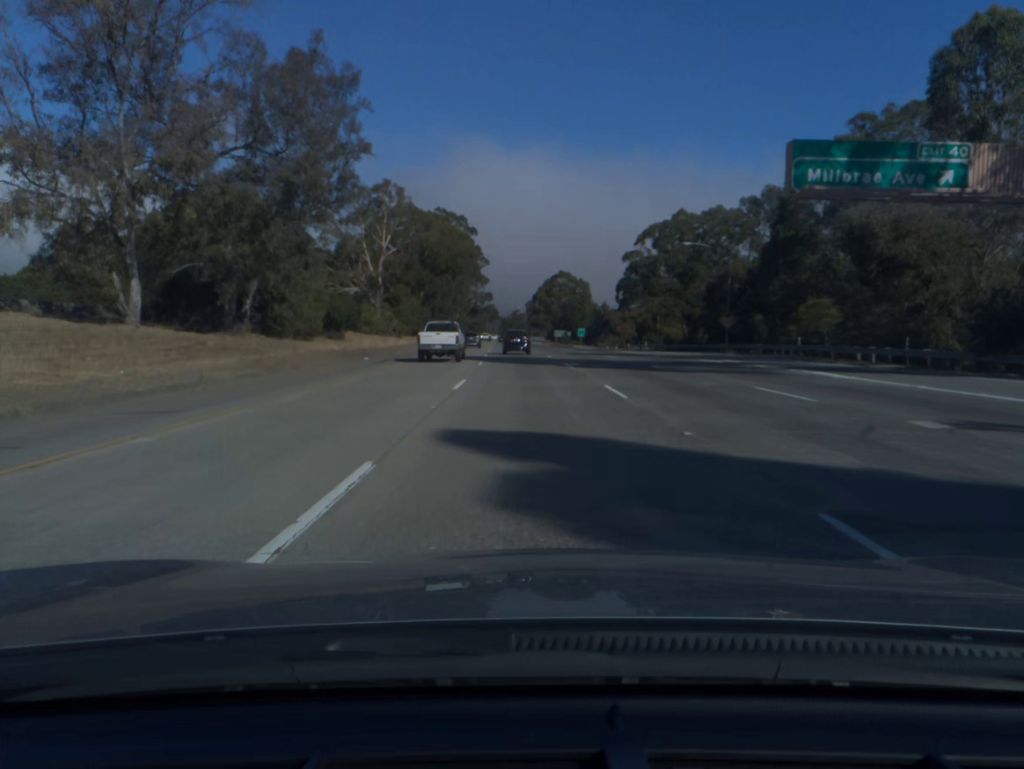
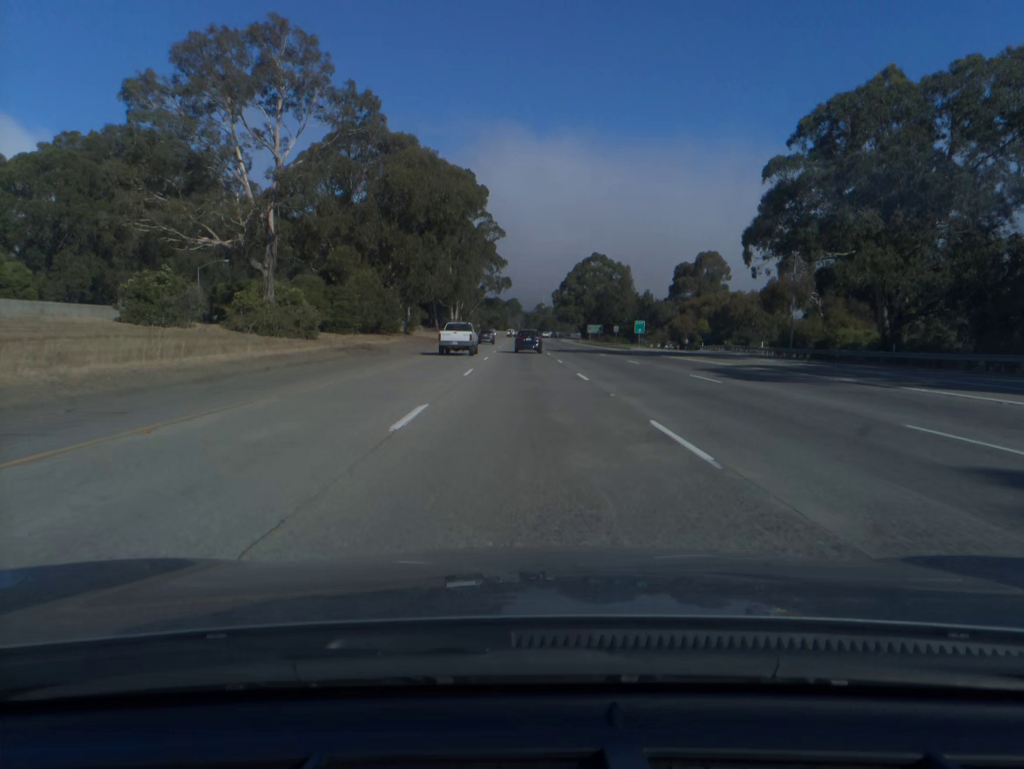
(-0.7, +52.1) m; -2°
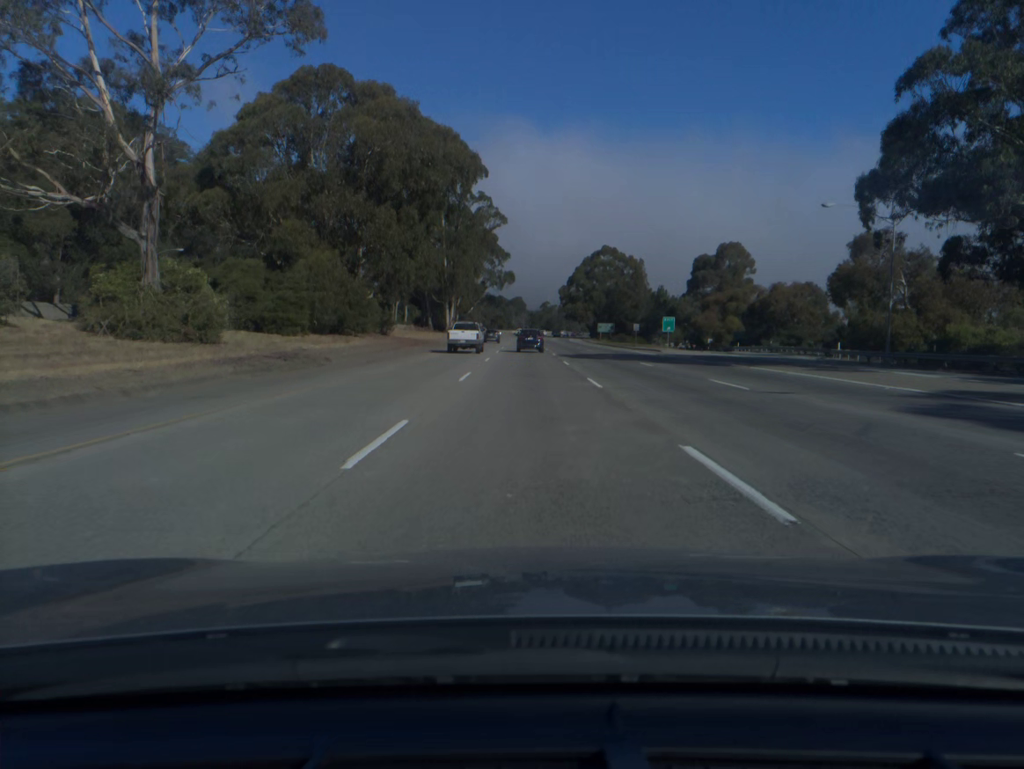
(-0.1, +17.3) m; 0°
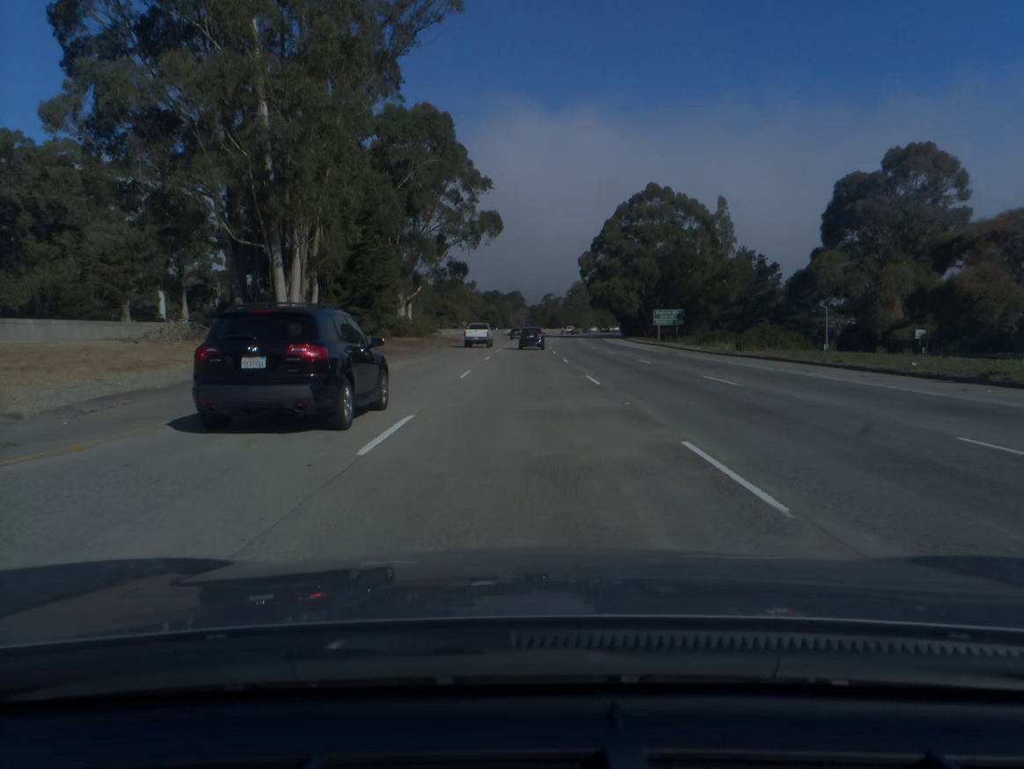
(-0.1, +87.1) m; 0°
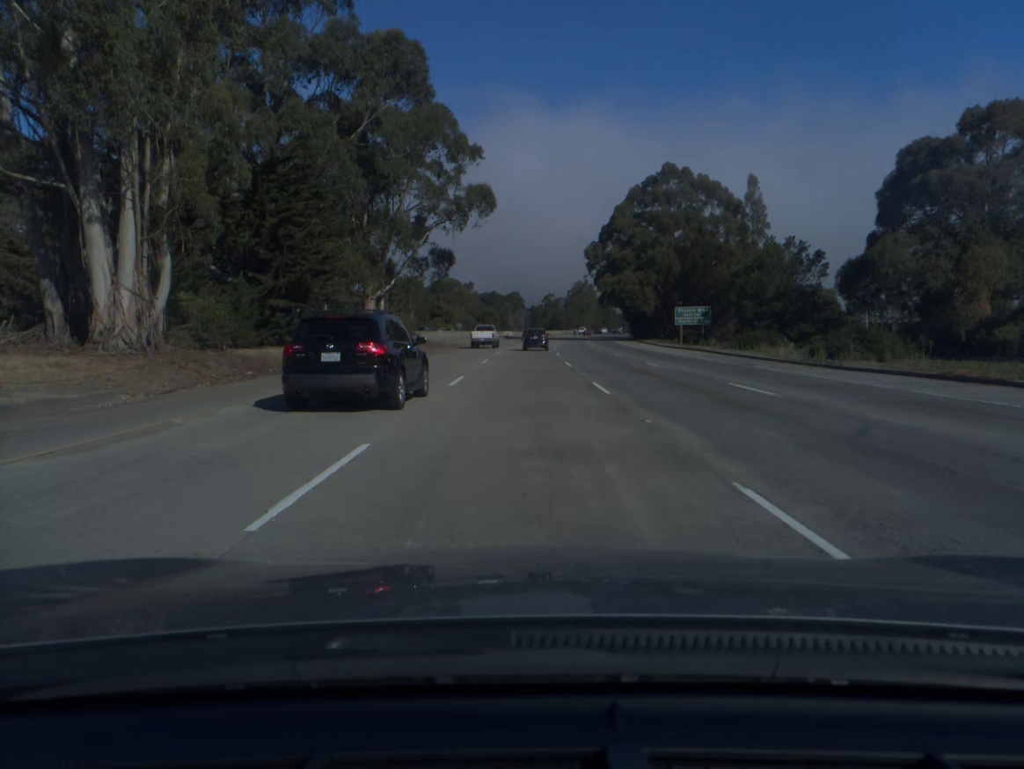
(0.0, +17.6) m; 0°
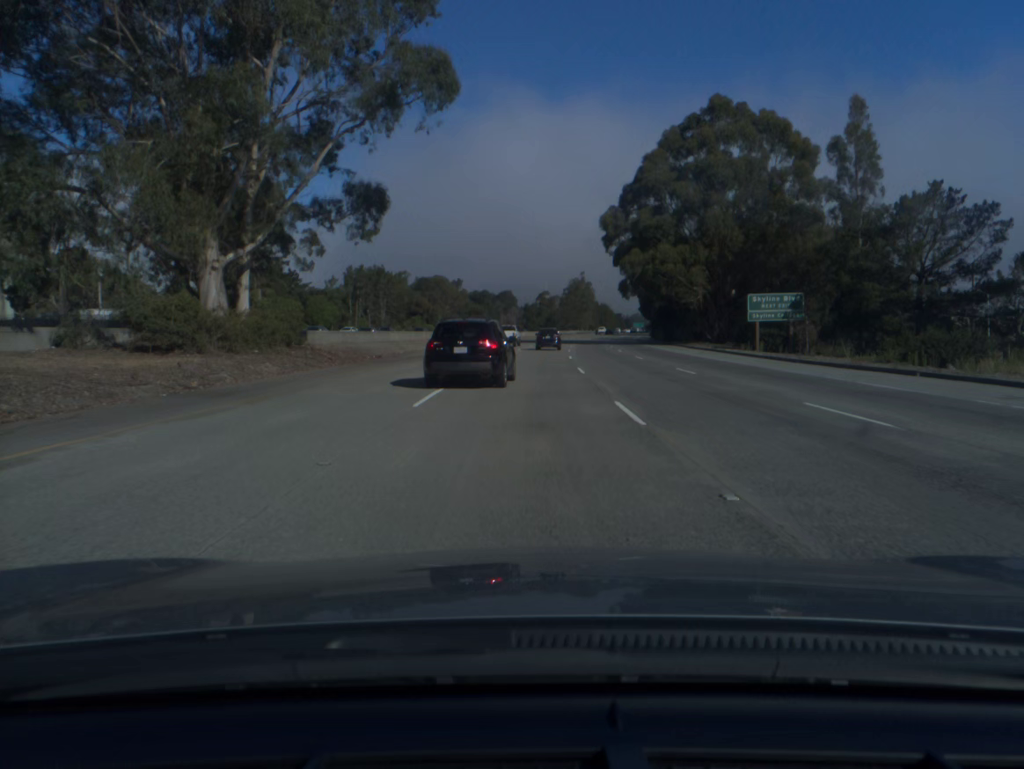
(+0.1, +35.2) m; 0°
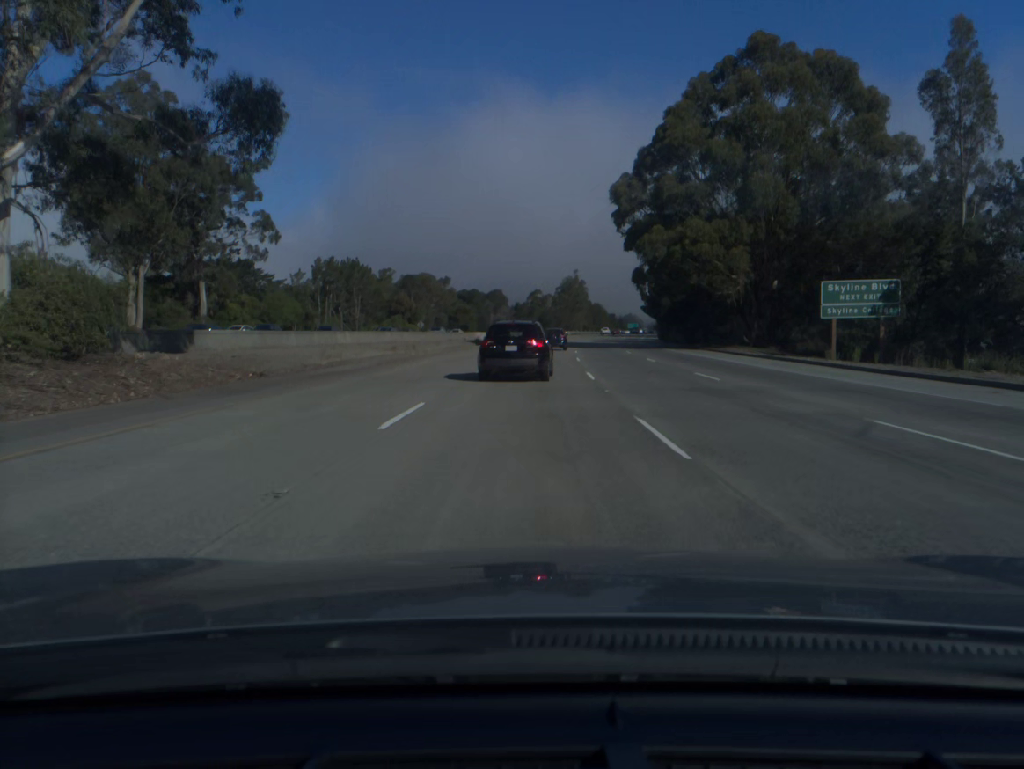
(+0.1, +17.7) m; +1°
